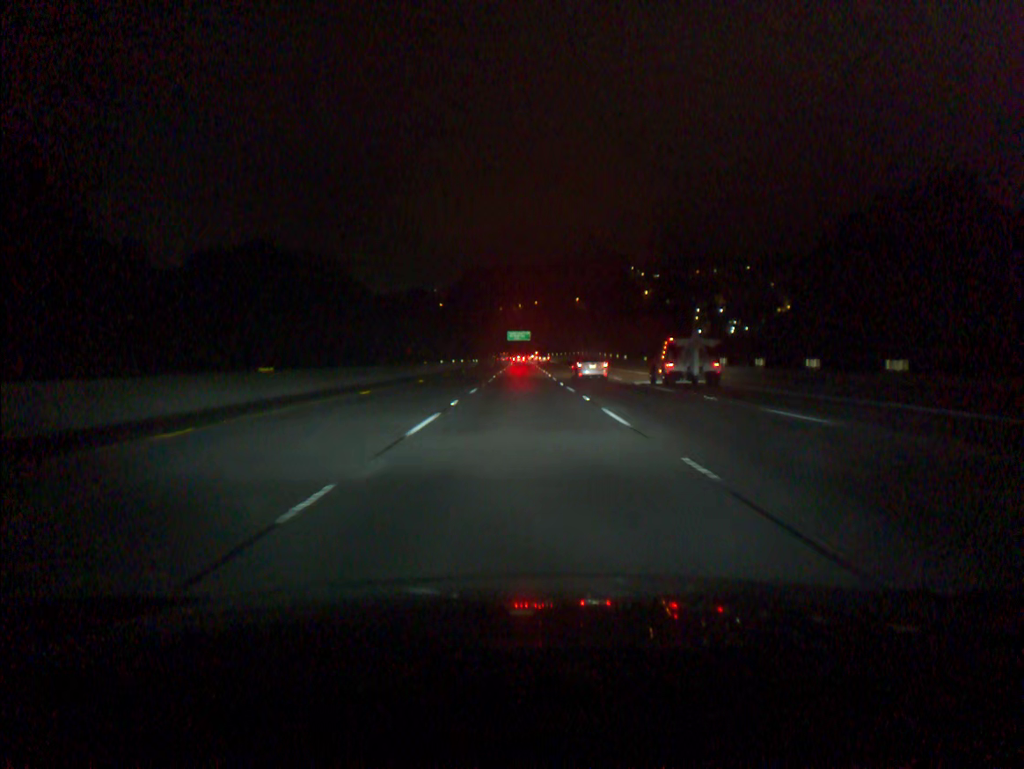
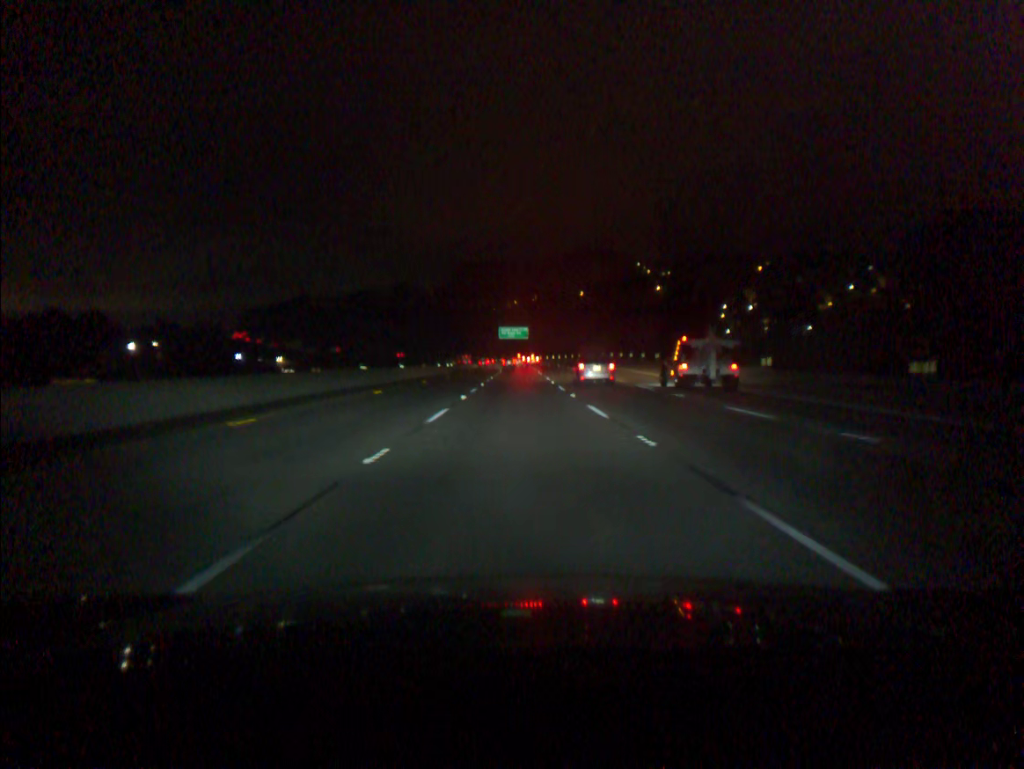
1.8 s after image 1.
(+0.1, +55.4) m; 0°
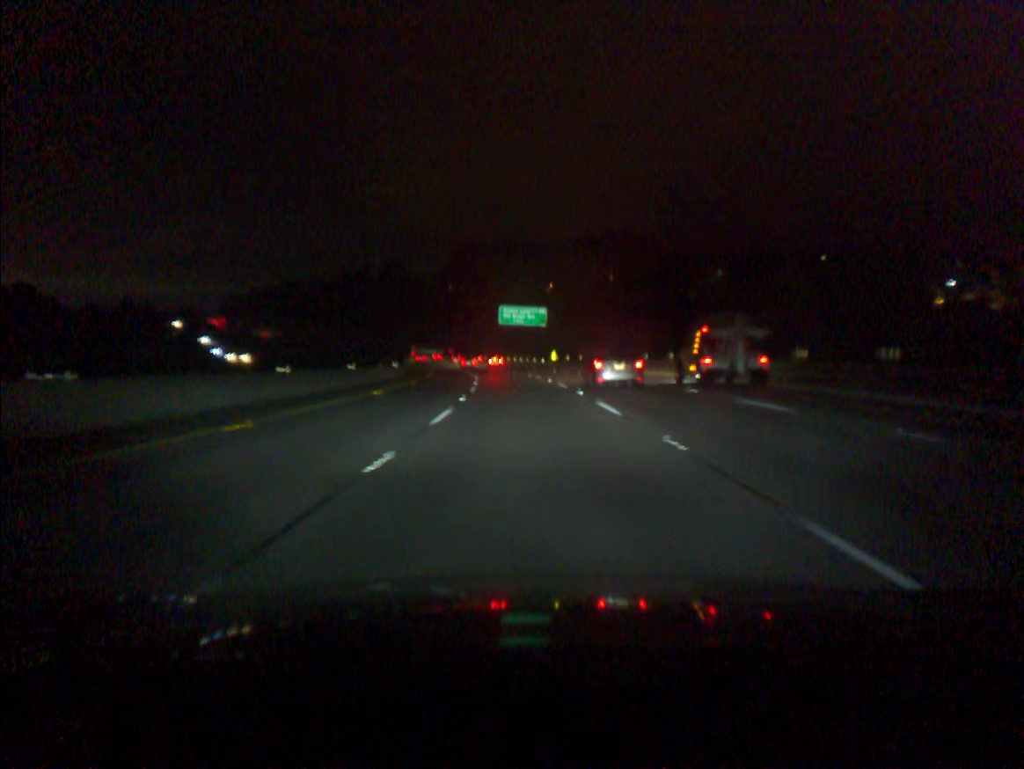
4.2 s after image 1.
(-0.3, +73.9) m; -1°
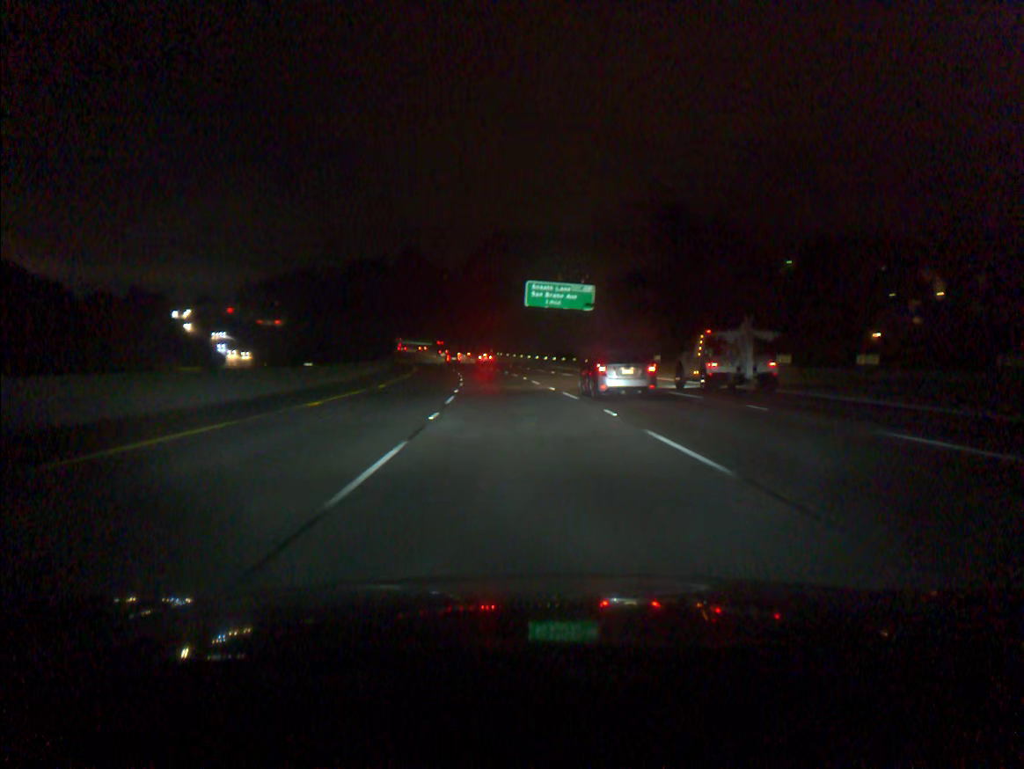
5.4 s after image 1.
(-0.5, +37.0) m; -2°
